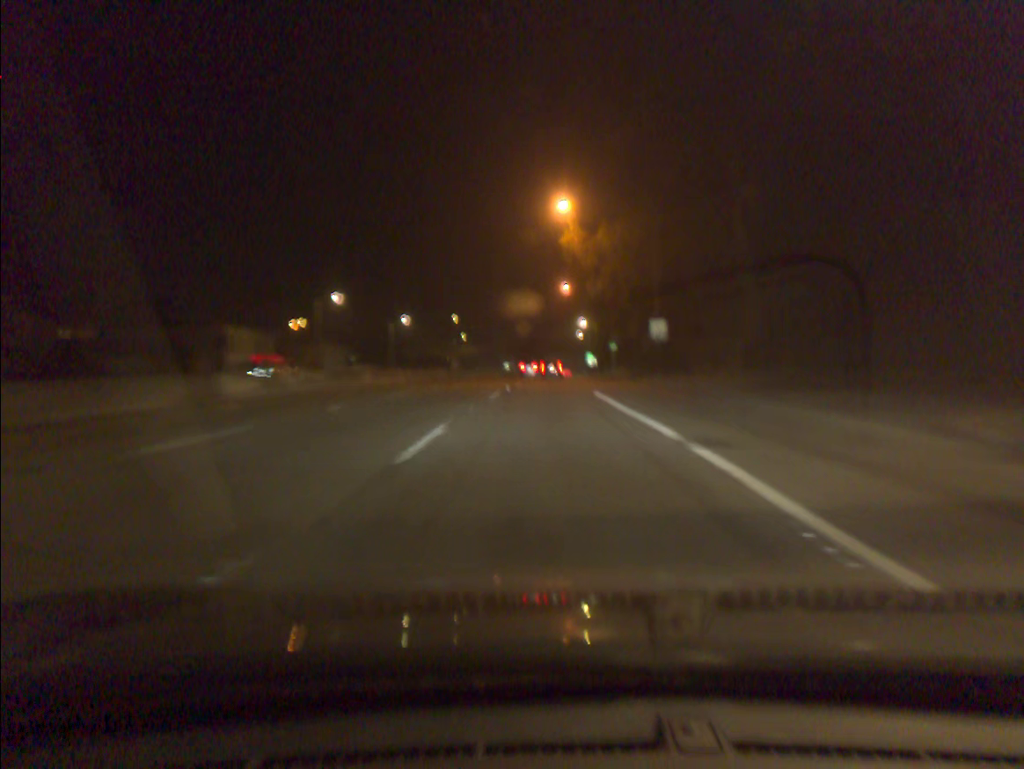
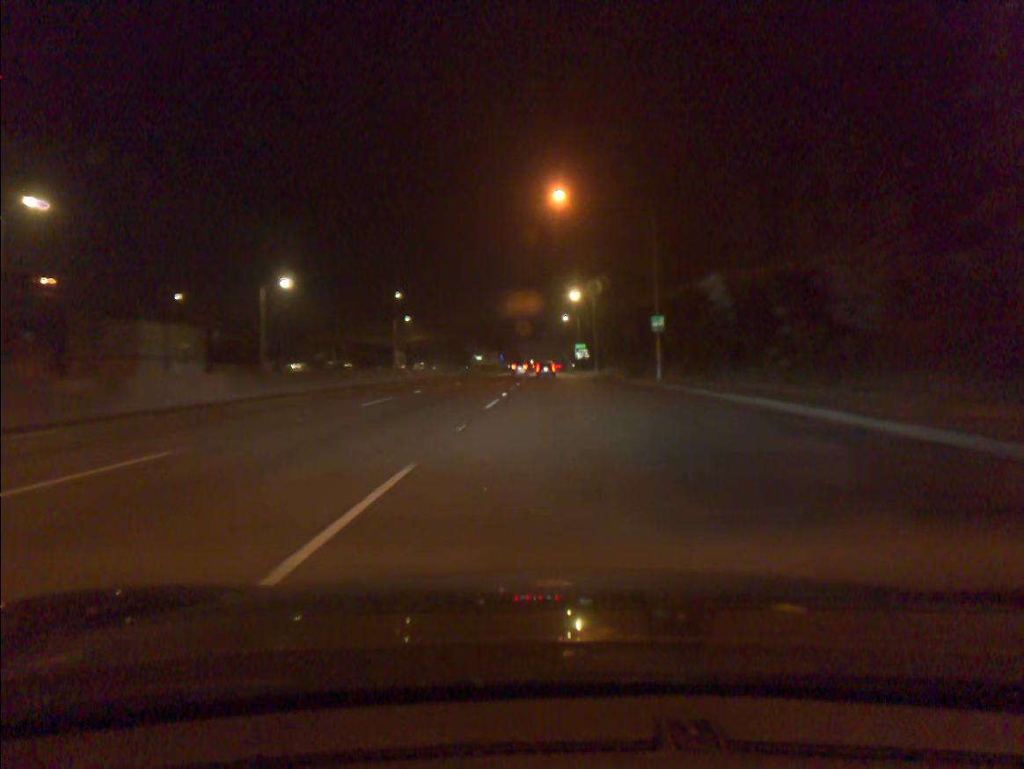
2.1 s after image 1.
(+0.6, +48.0) m; +2°
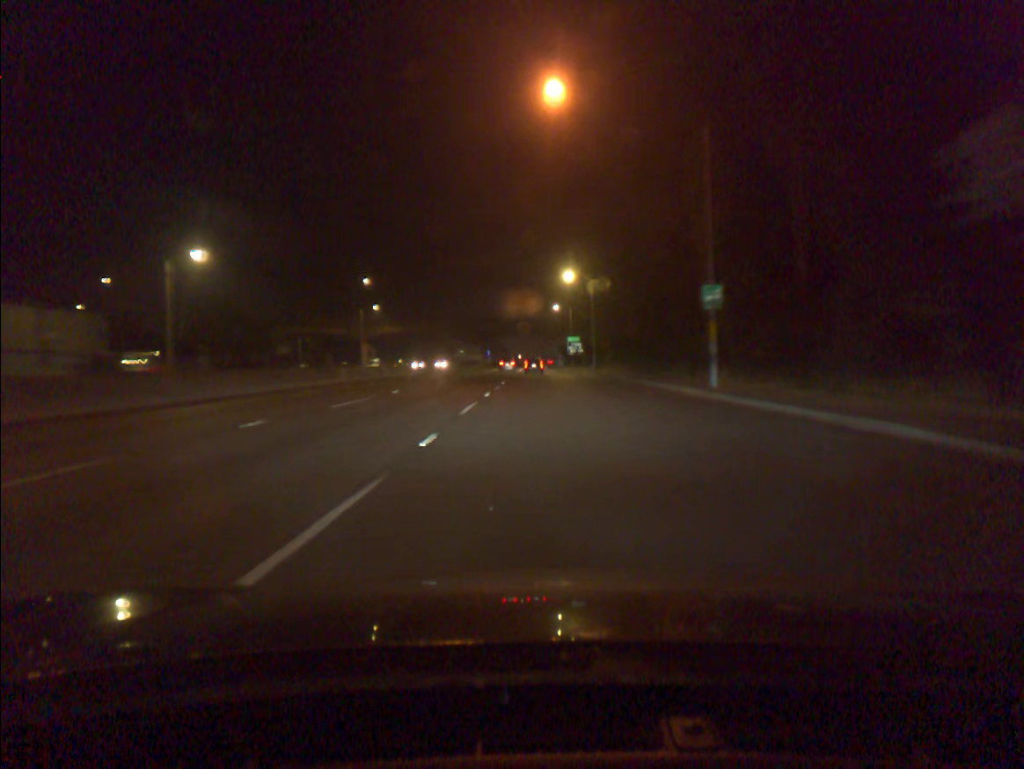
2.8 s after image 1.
(+0.1, +16.3) m; +1°
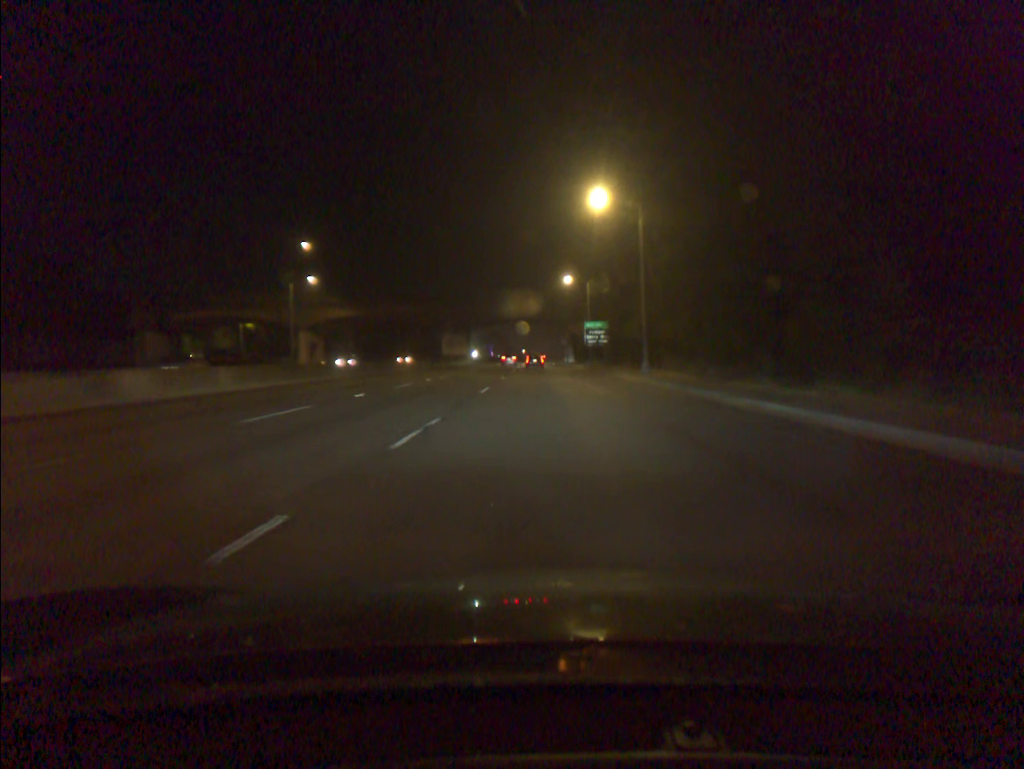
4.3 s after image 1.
(0.0, +34.9) m; 0°
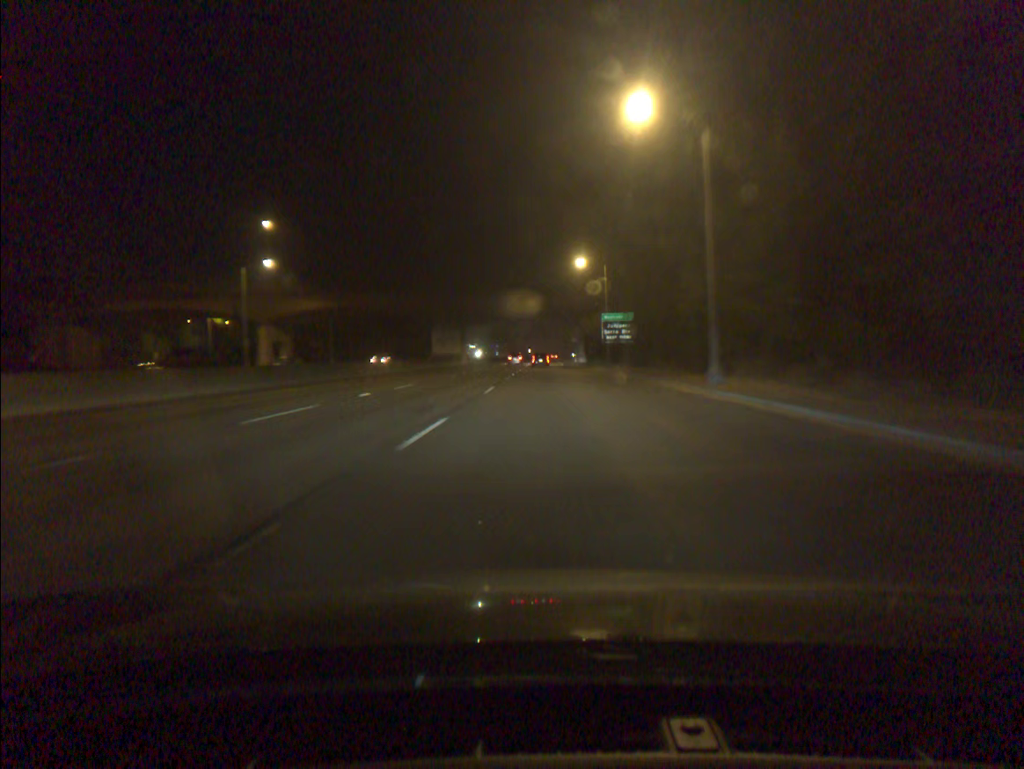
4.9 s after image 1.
(-0.1, +15.1) m; 0°
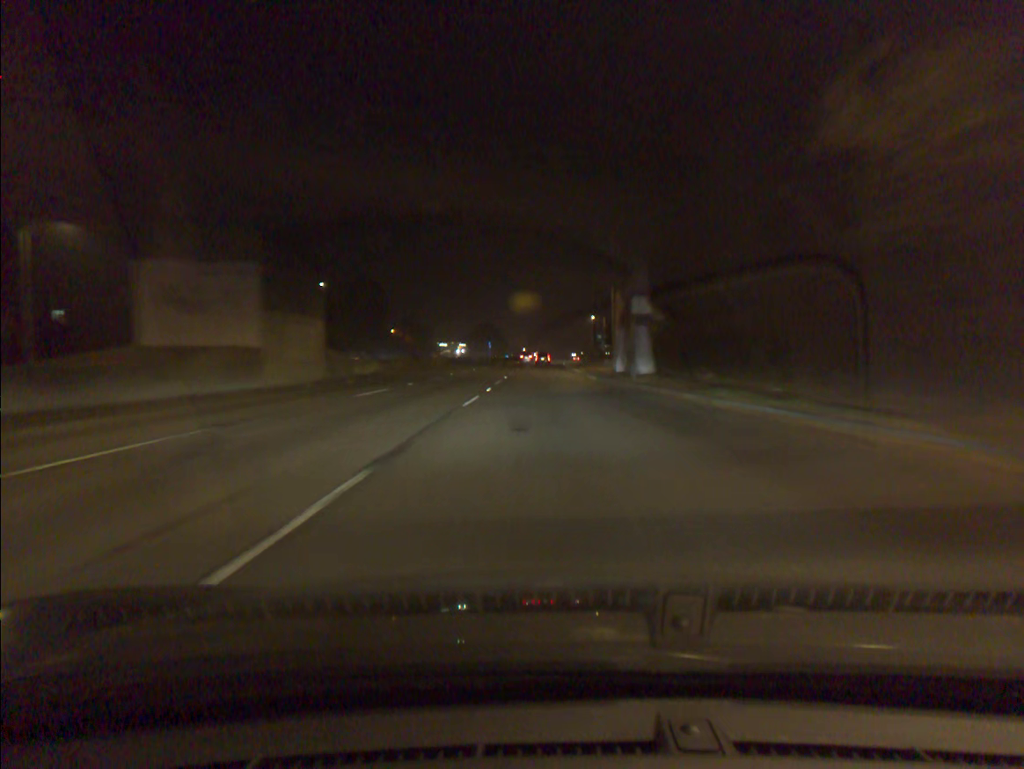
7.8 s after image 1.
(+0.1, +65.5) m; 0°
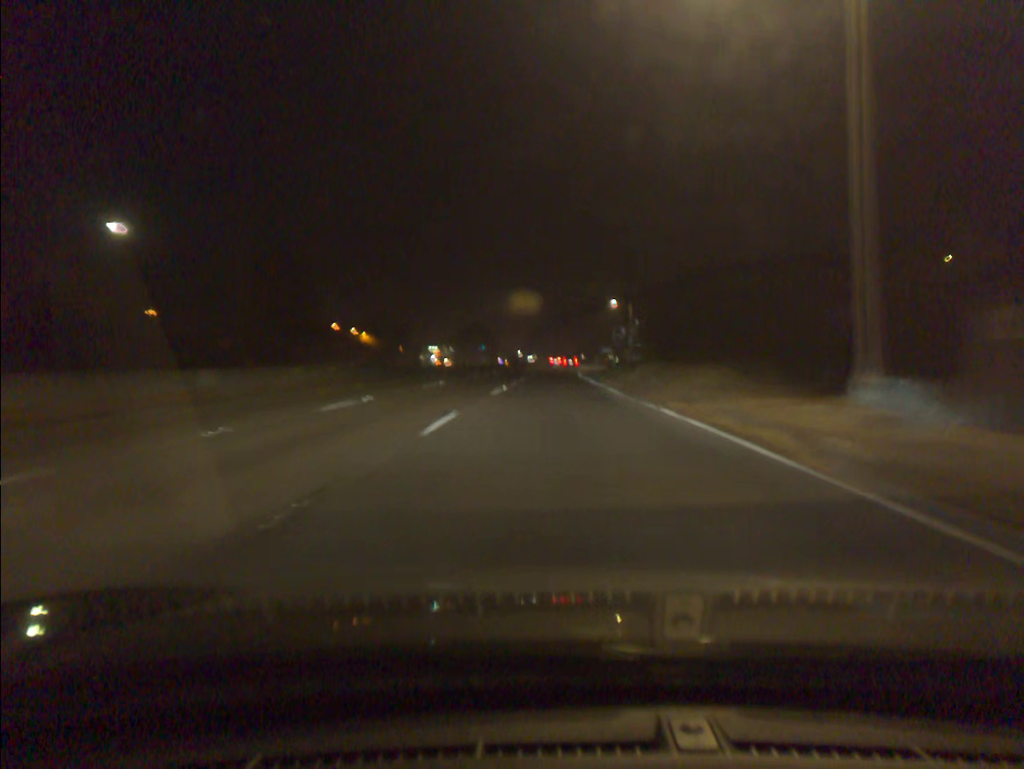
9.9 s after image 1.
(0.0, +48.0) m; 0°
